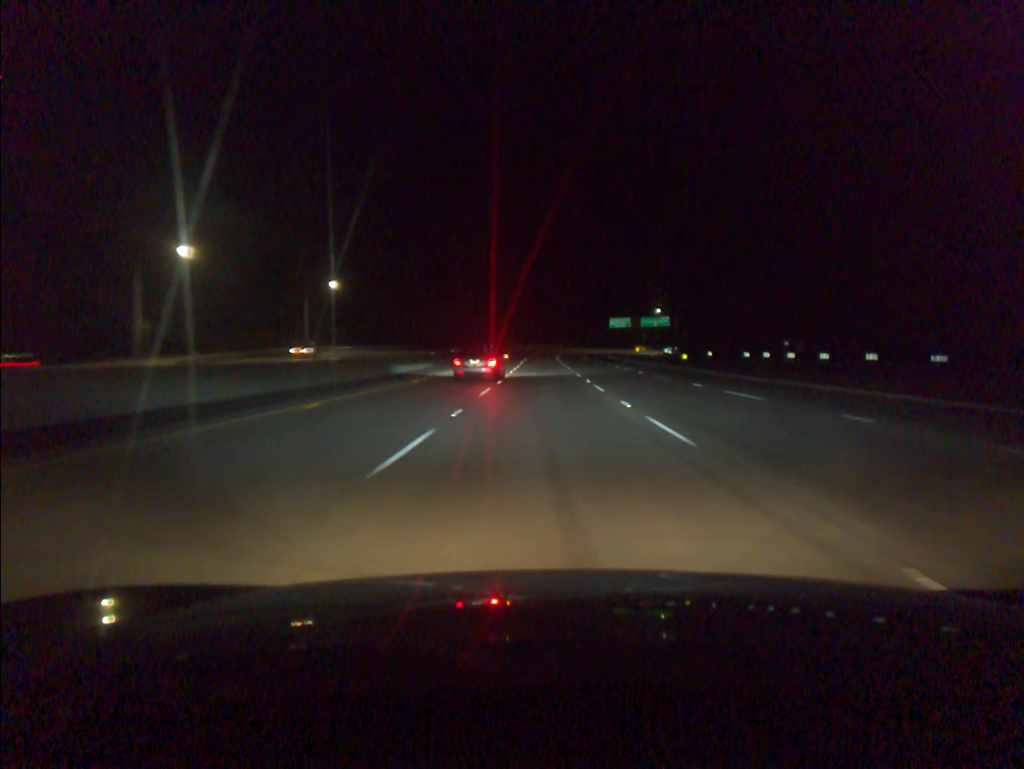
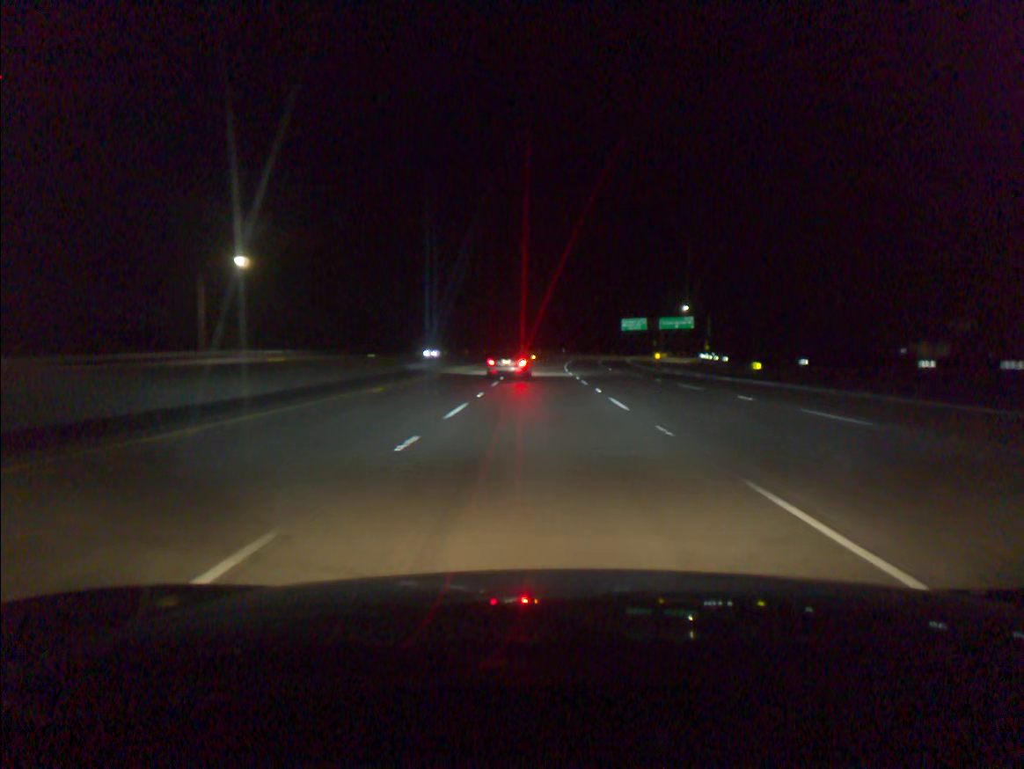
(0.0, +35.9) m; 0°
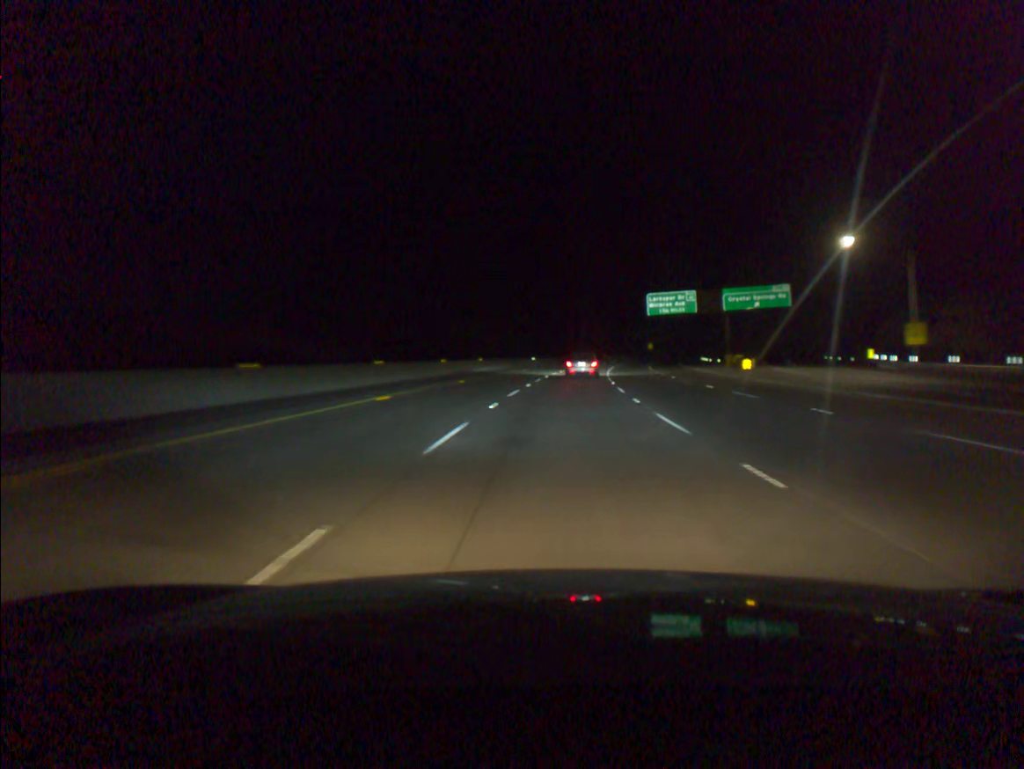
(+0.9, +90.1) m; +3°
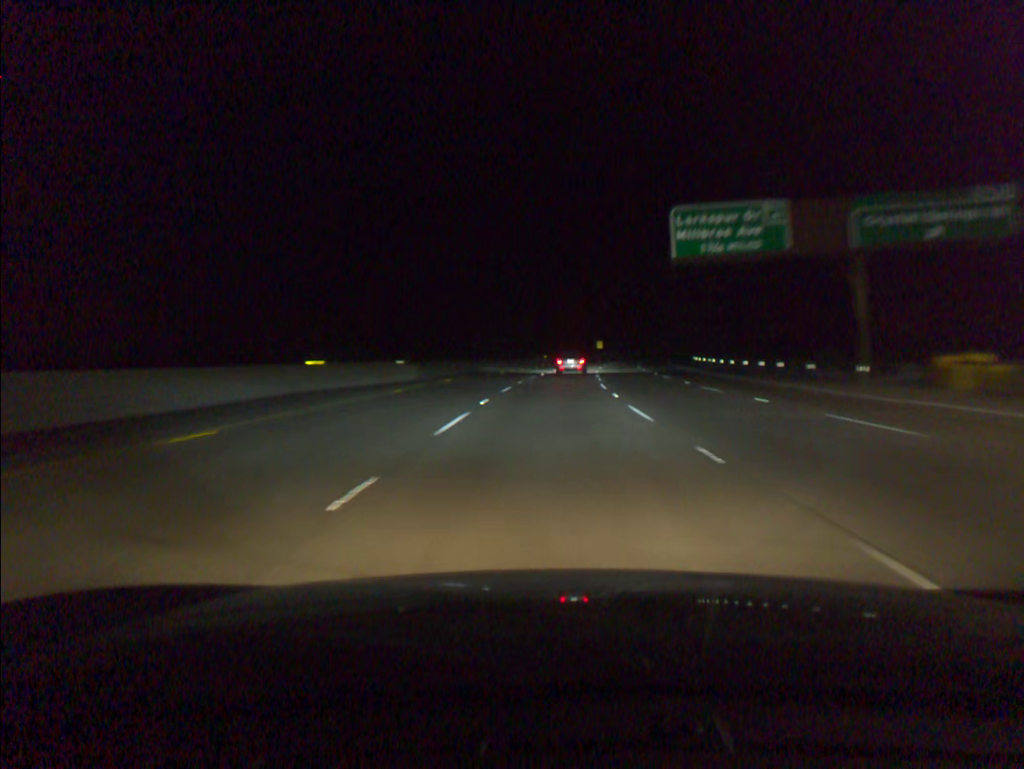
(+2.6, +54.4) m; +5°
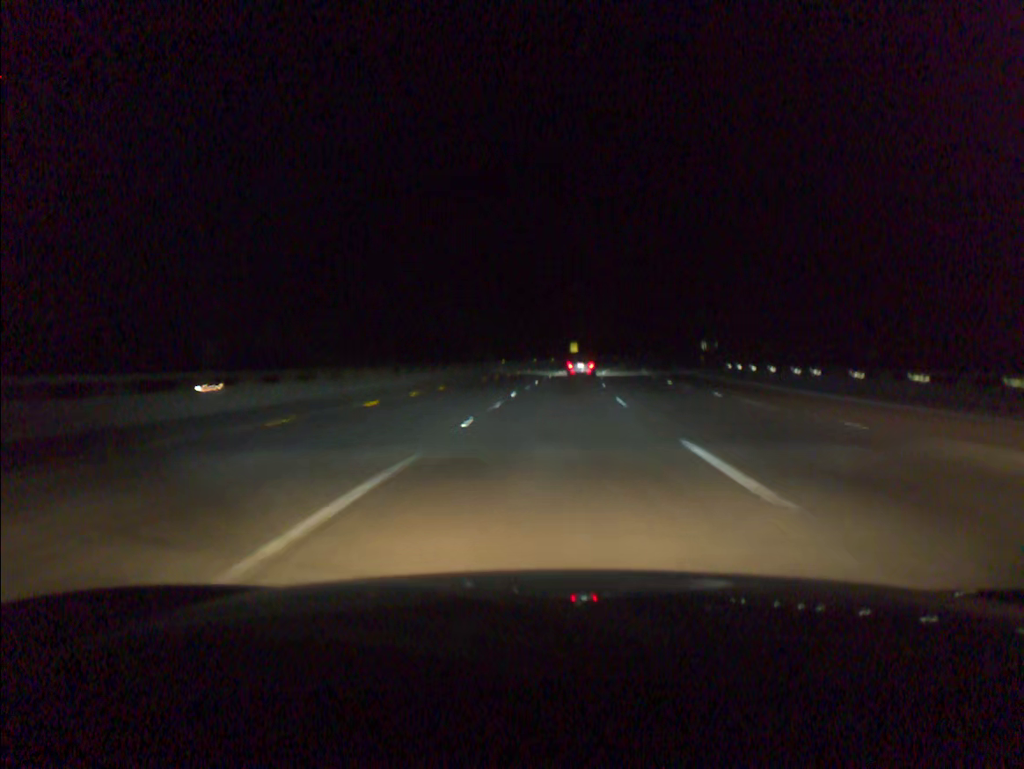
(+0.8, +36.4) m; +3°
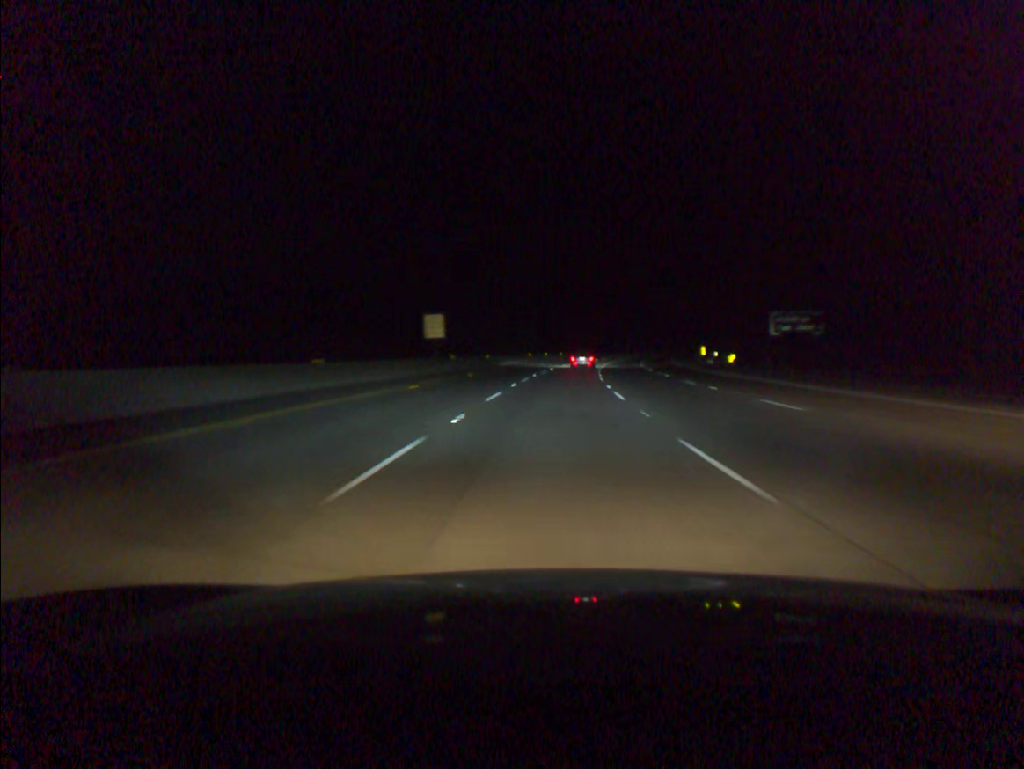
(+6.2, +91.0) m; +8°
